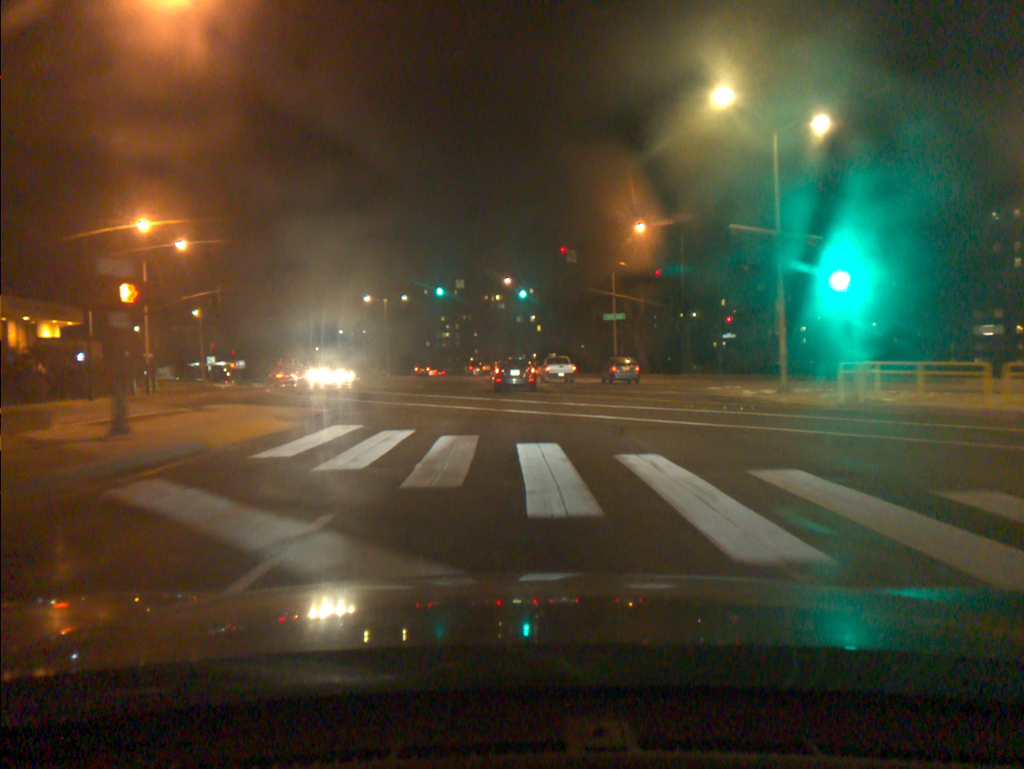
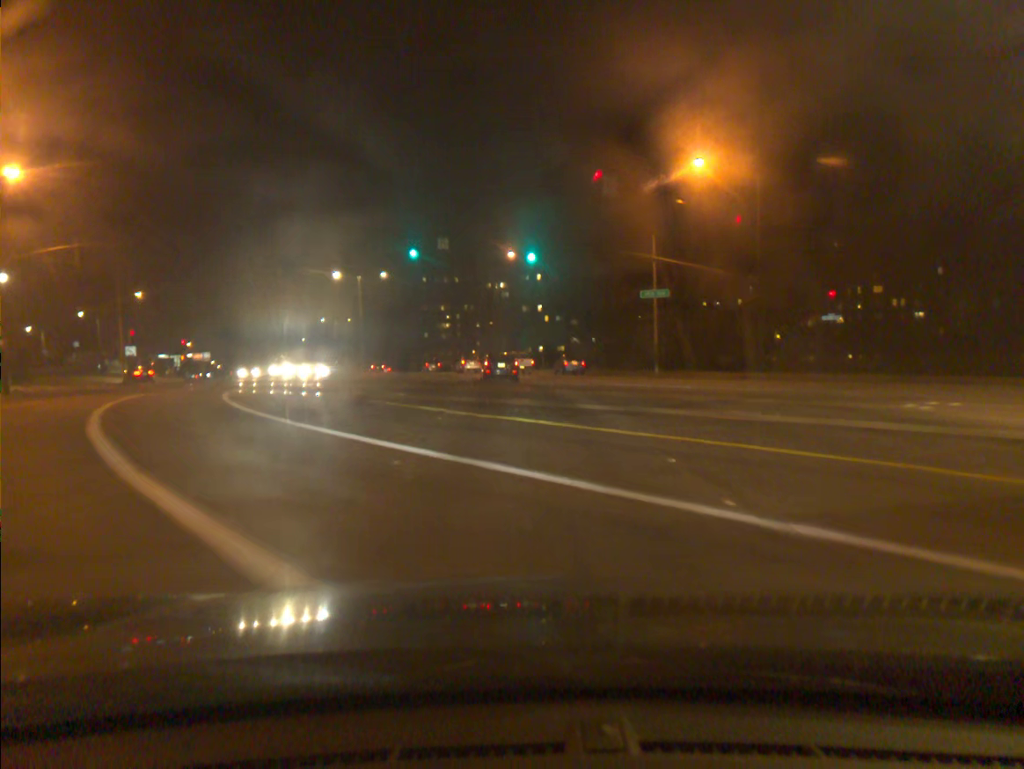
(-0.1, +17.3) m; -1°
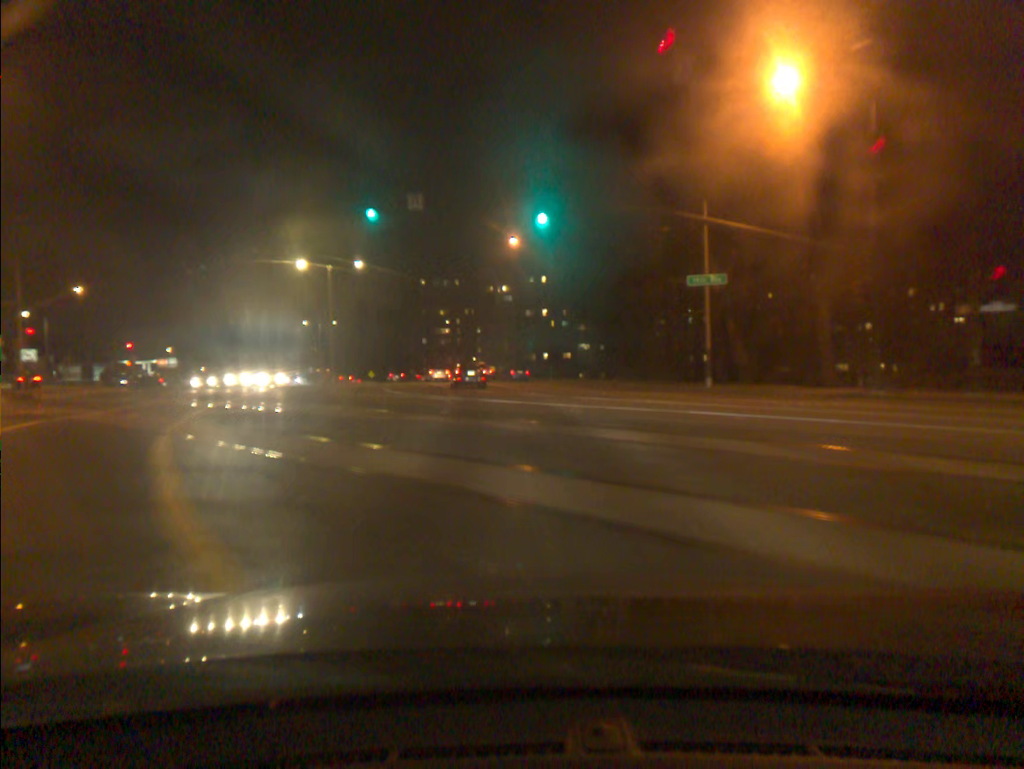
(0.0, +13.2) m; 0°
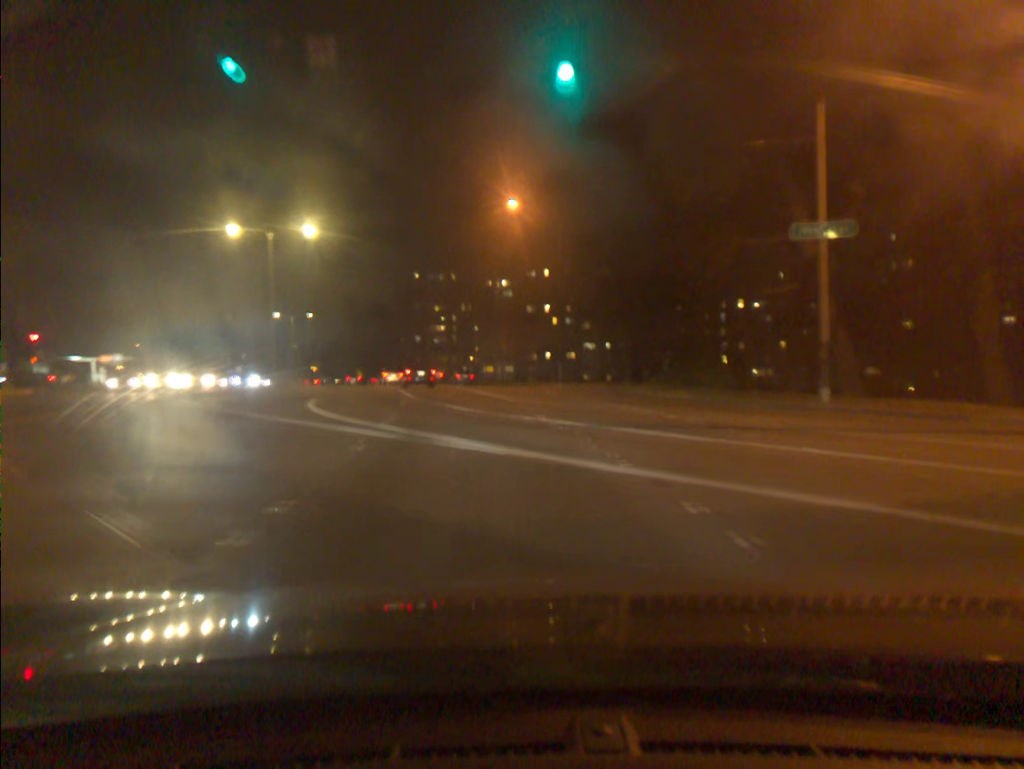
(0.0, +14.4) m; 0°
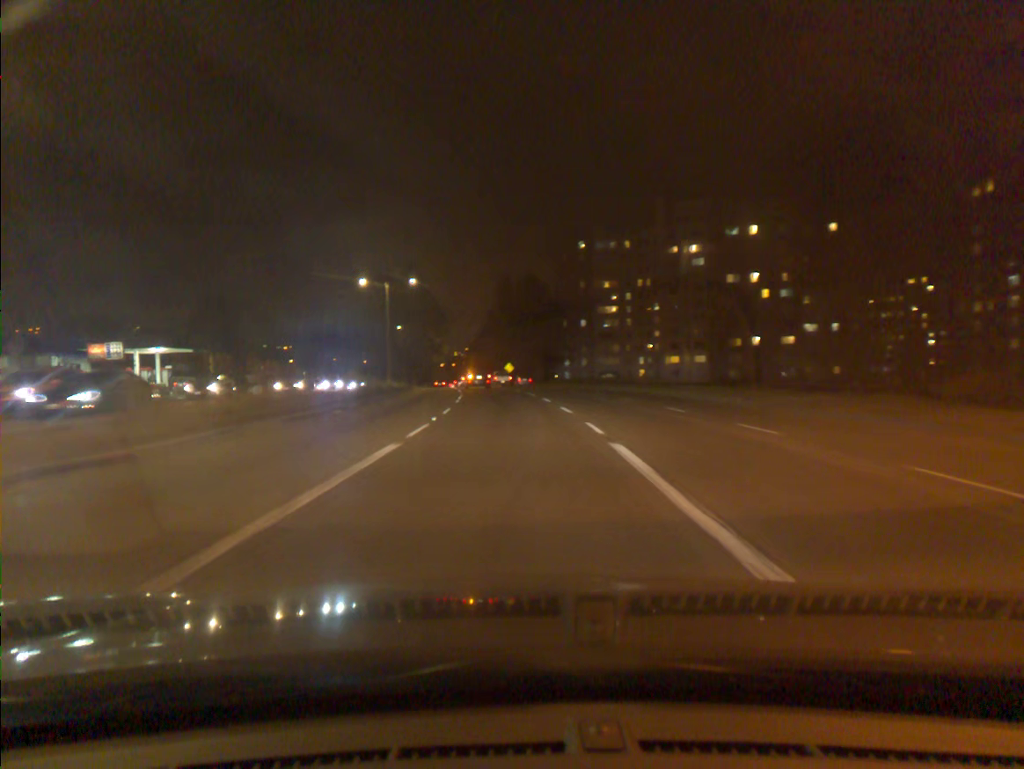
(-3.9, +40.3) m; -12°
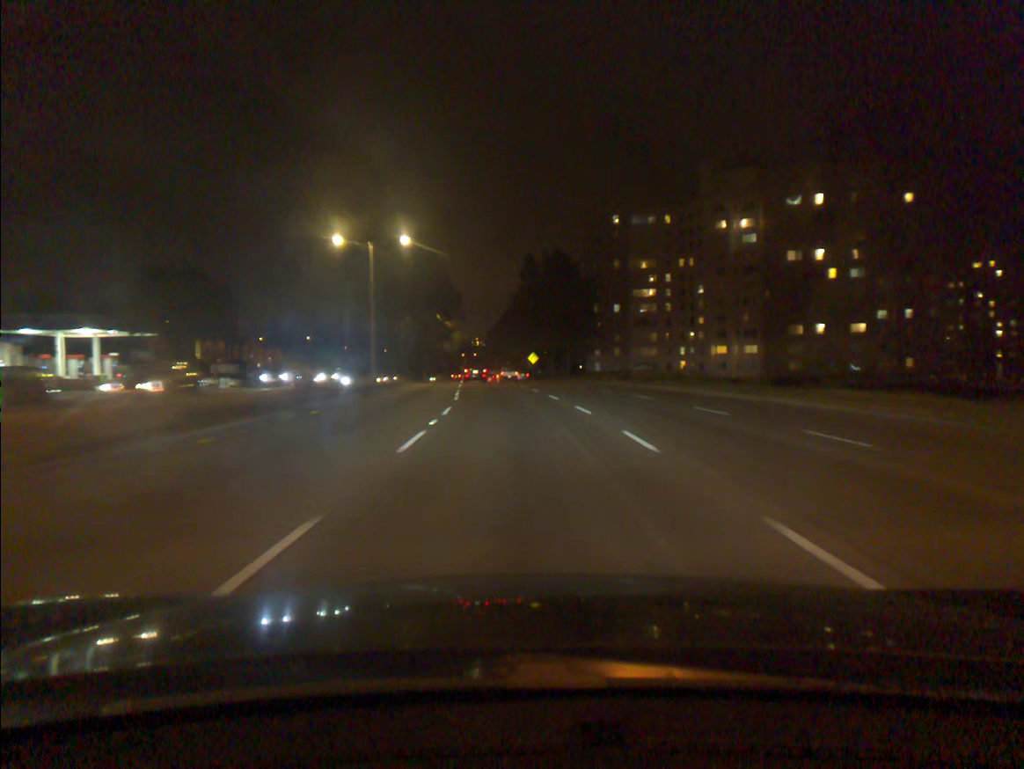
(-0.3, +17.8) m; -2°
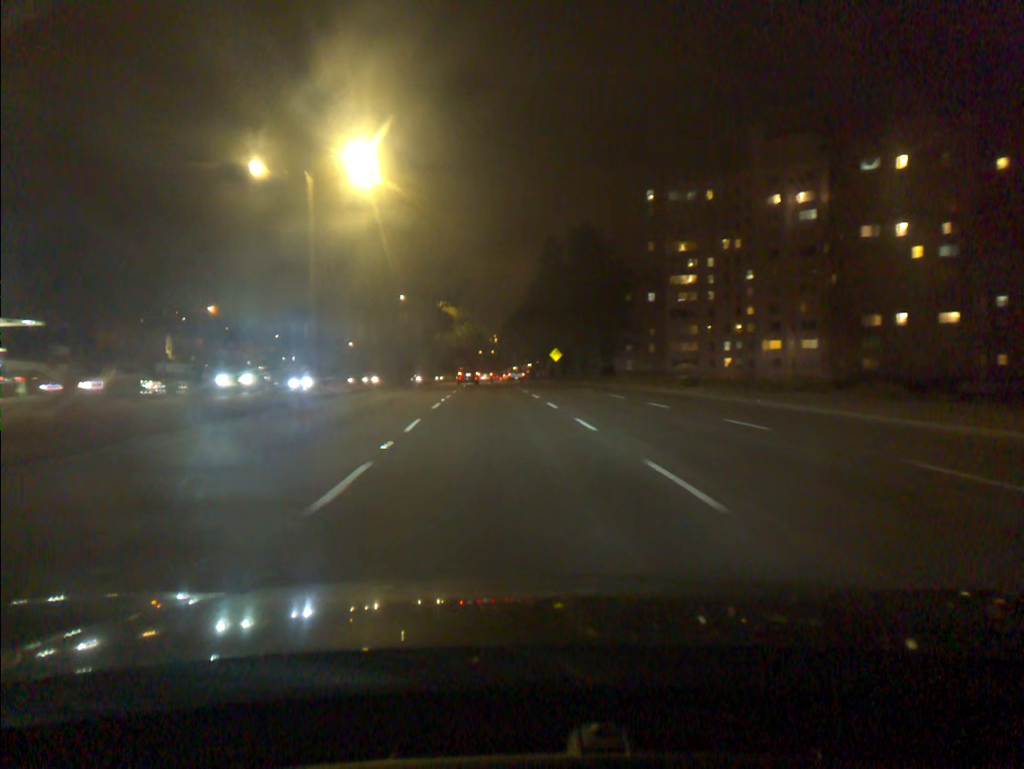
(-0.2, +18.7) m; -1°
